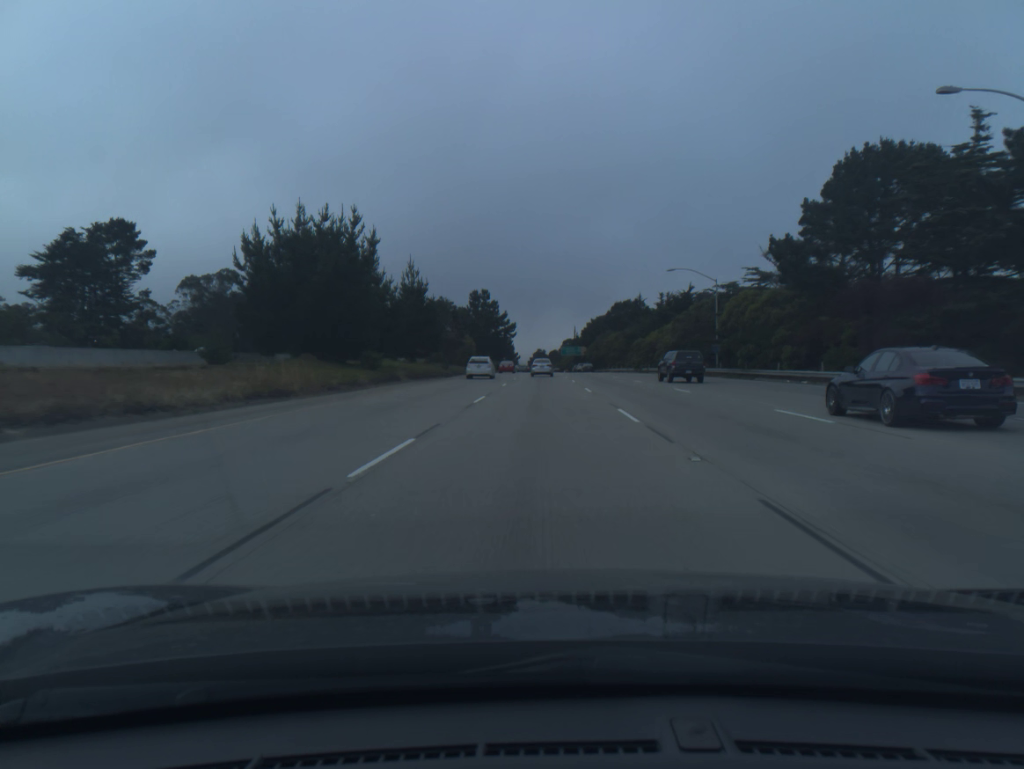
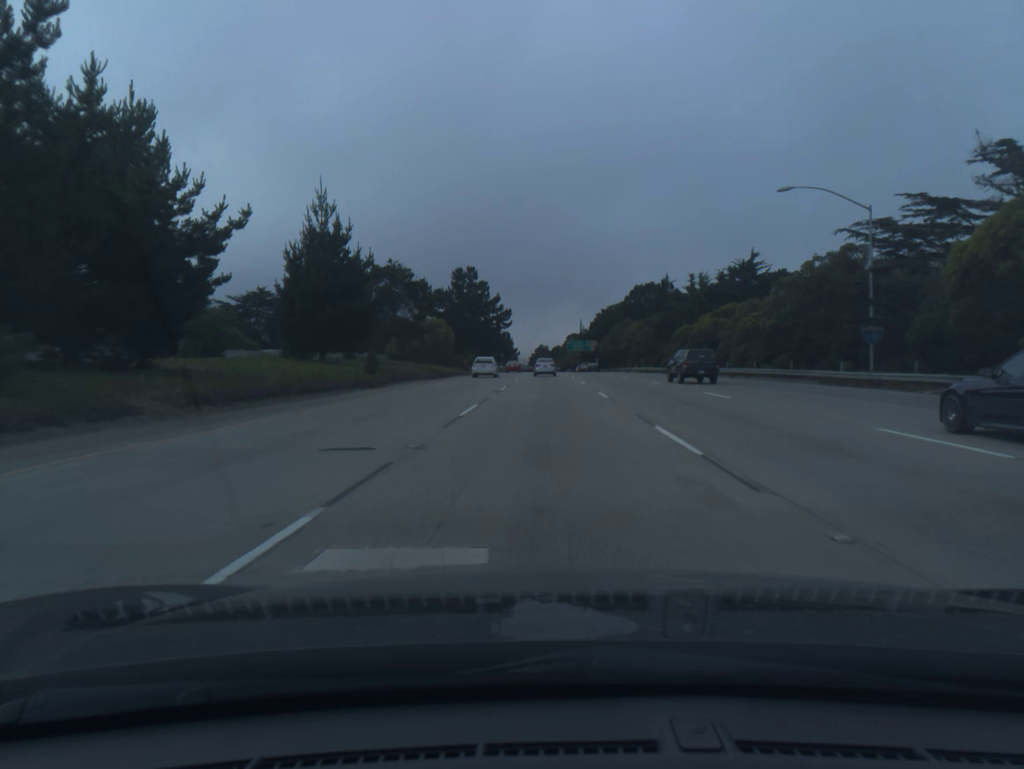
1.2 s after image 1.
(-0.1, +34.3) m; 0°
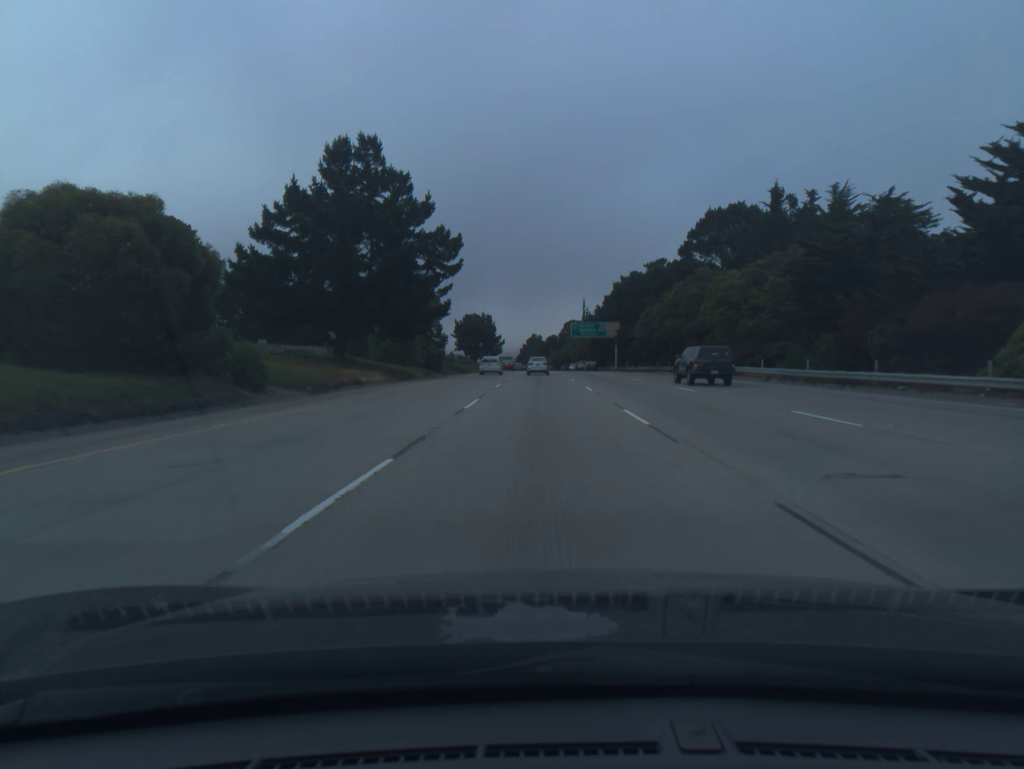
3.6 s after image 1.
(+0.4, +69.0) m; +1°
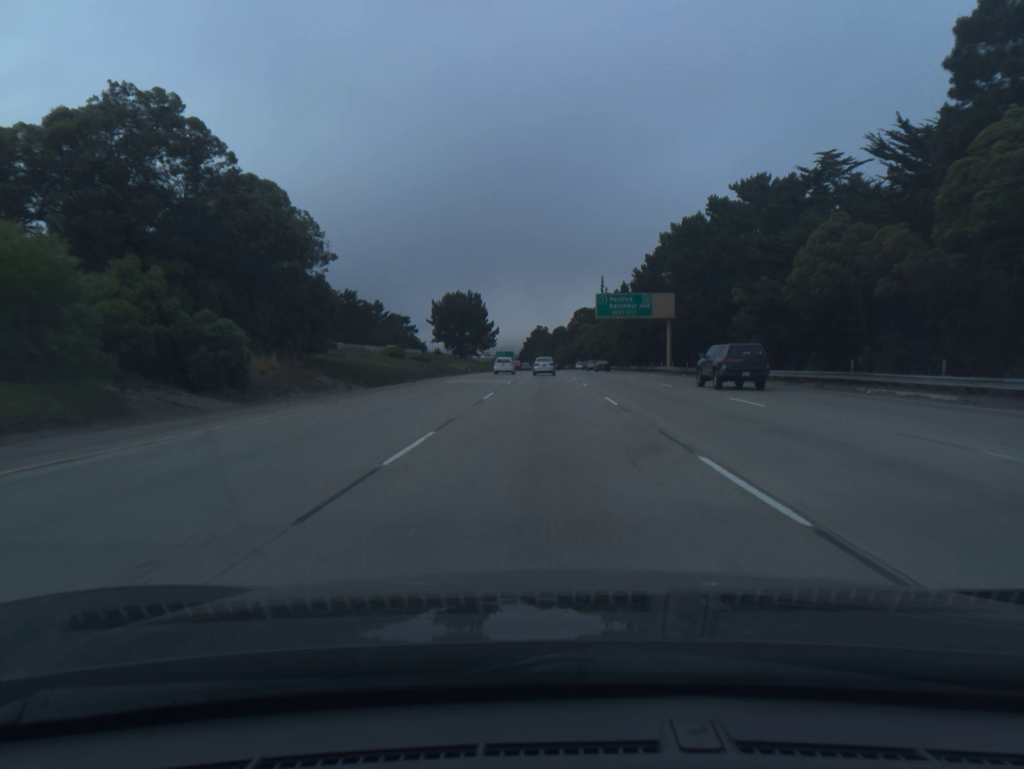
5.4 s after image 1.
(-0.2, +51.9) m; 0°
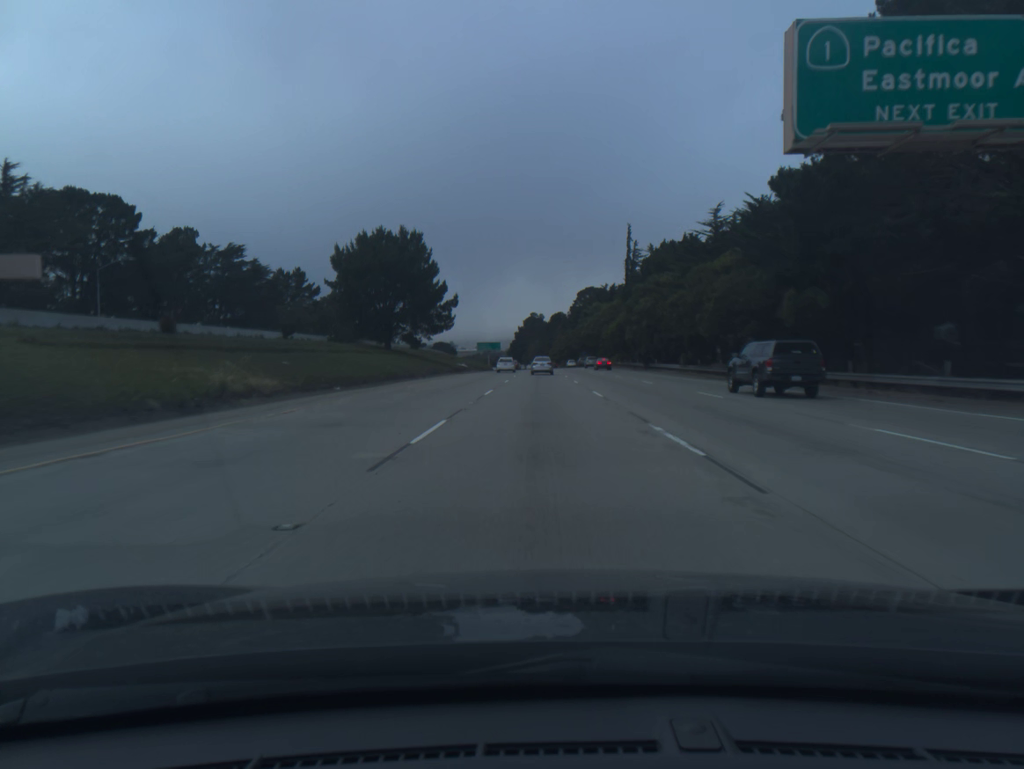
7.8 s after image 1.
(+0.2, +69.1) m; 0°
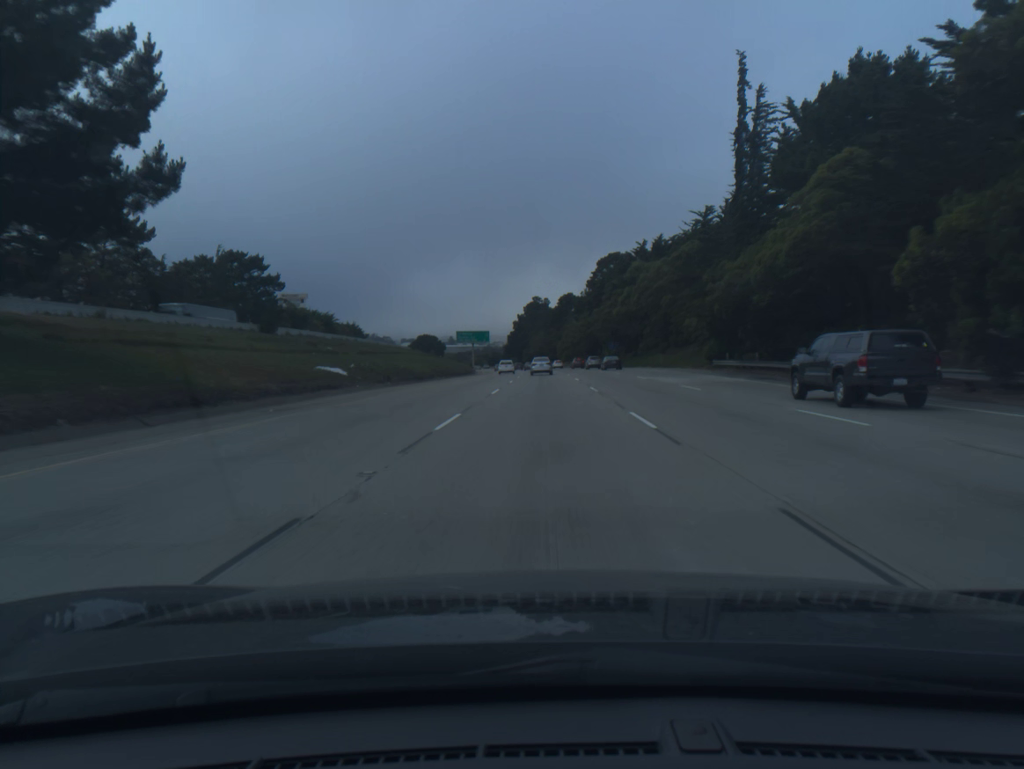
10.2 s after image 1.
(-0.1, +69.2) m; 0°
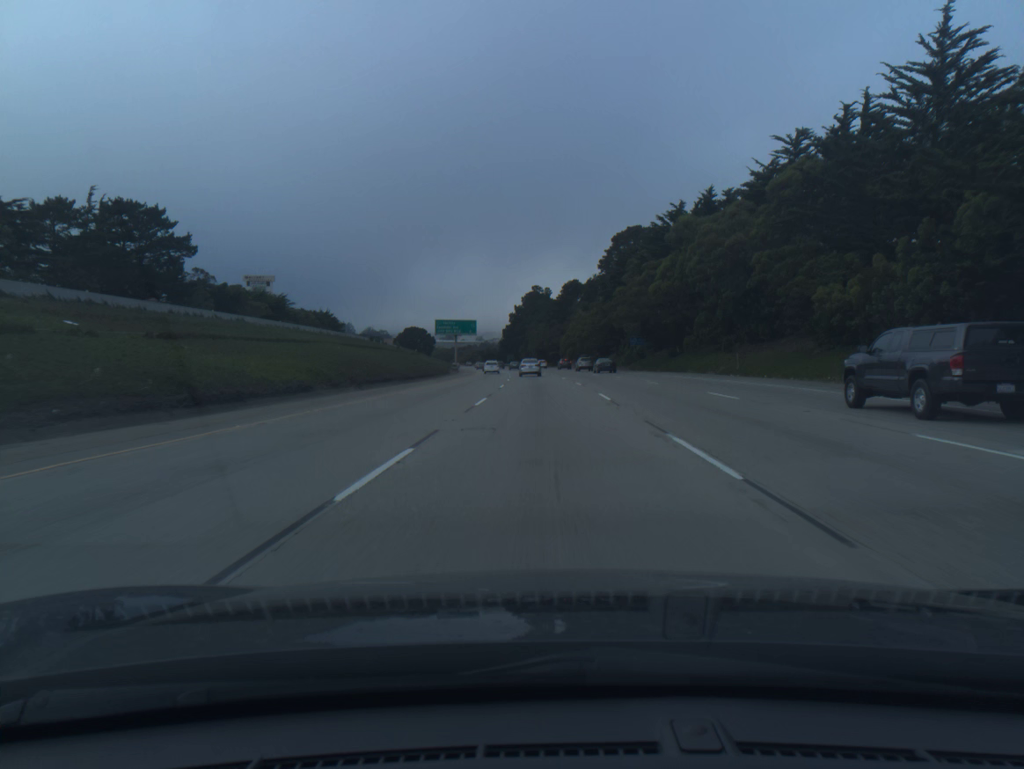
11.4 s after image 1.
(0.0, +34.8) m; 0°
